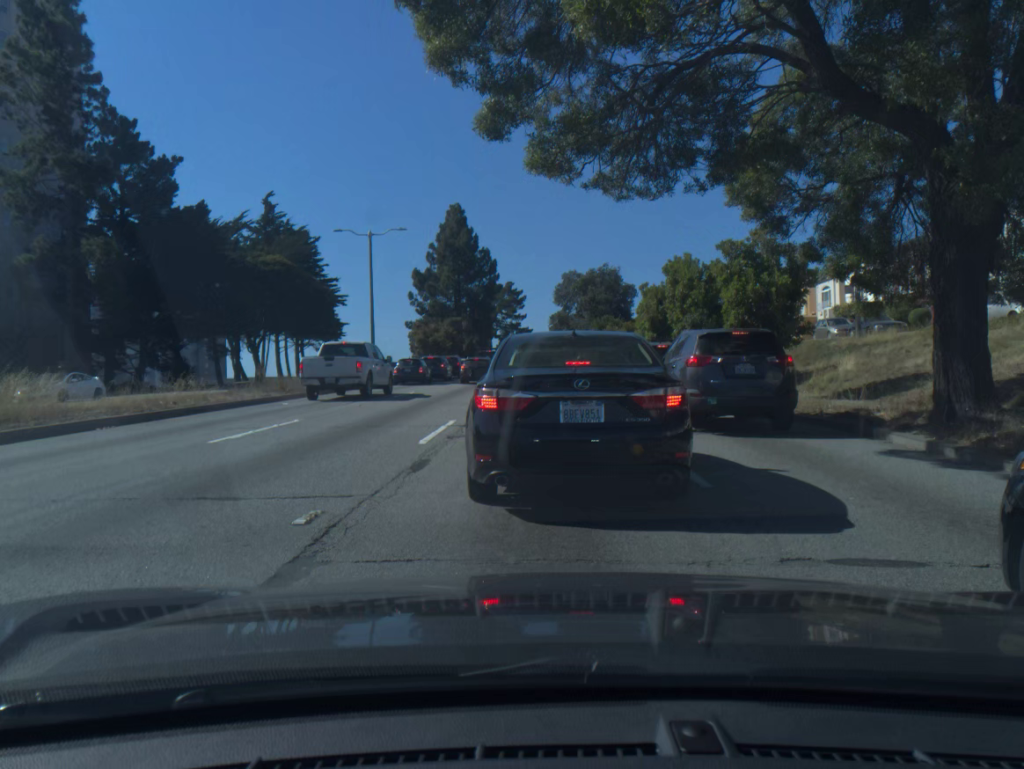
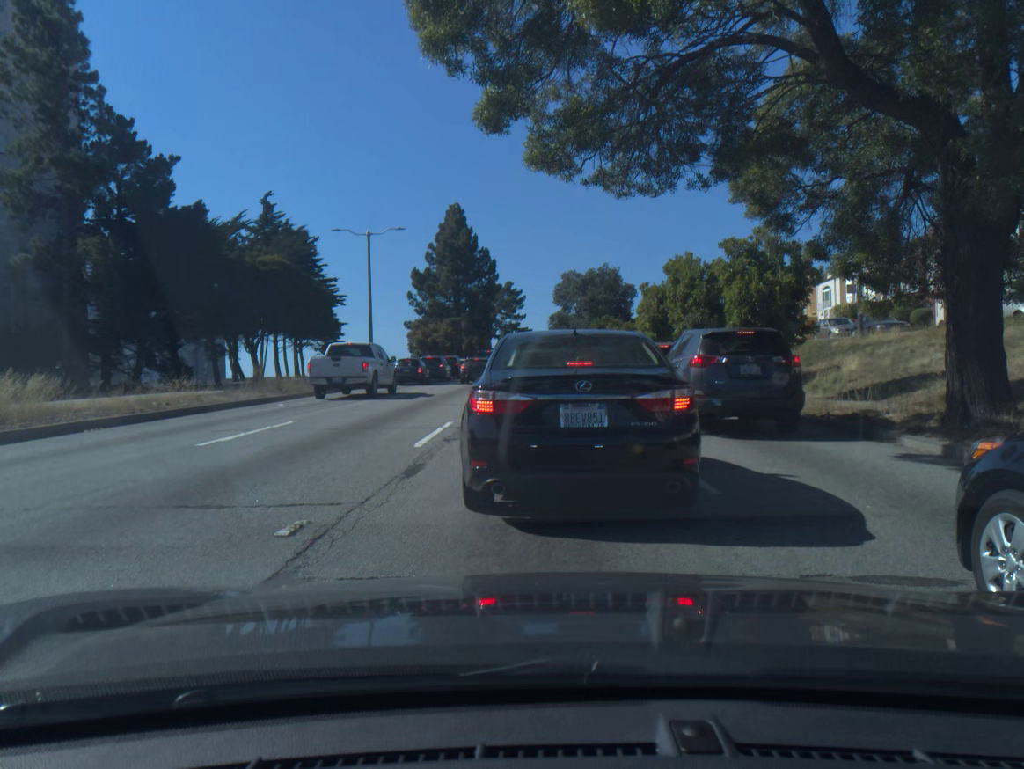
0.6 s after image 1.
(0.0, +0.4) m; 0°
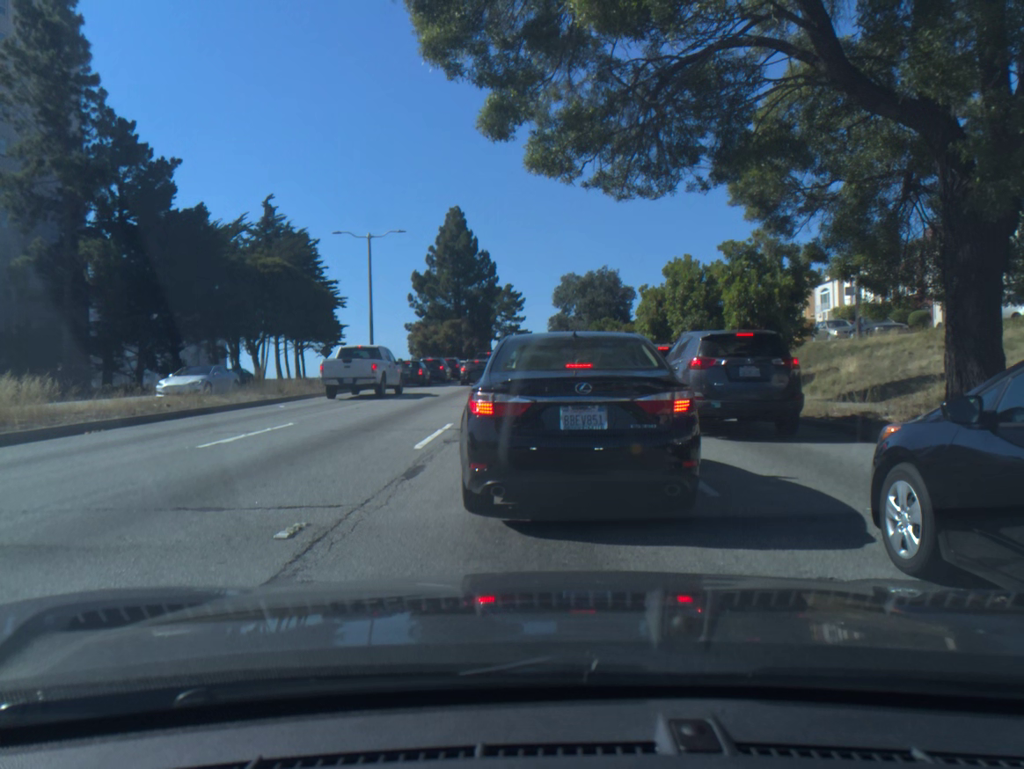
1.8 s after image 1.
(0.0, 0.0) m; 0°
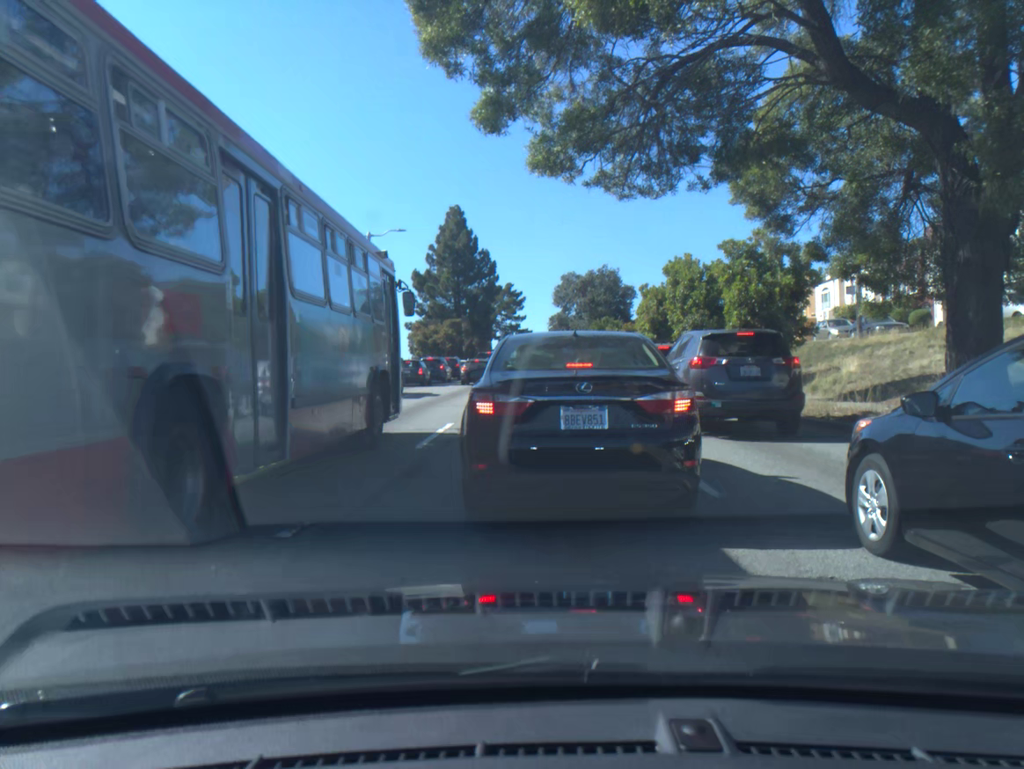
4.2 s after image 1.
(0.0, 0.0) m; 0°
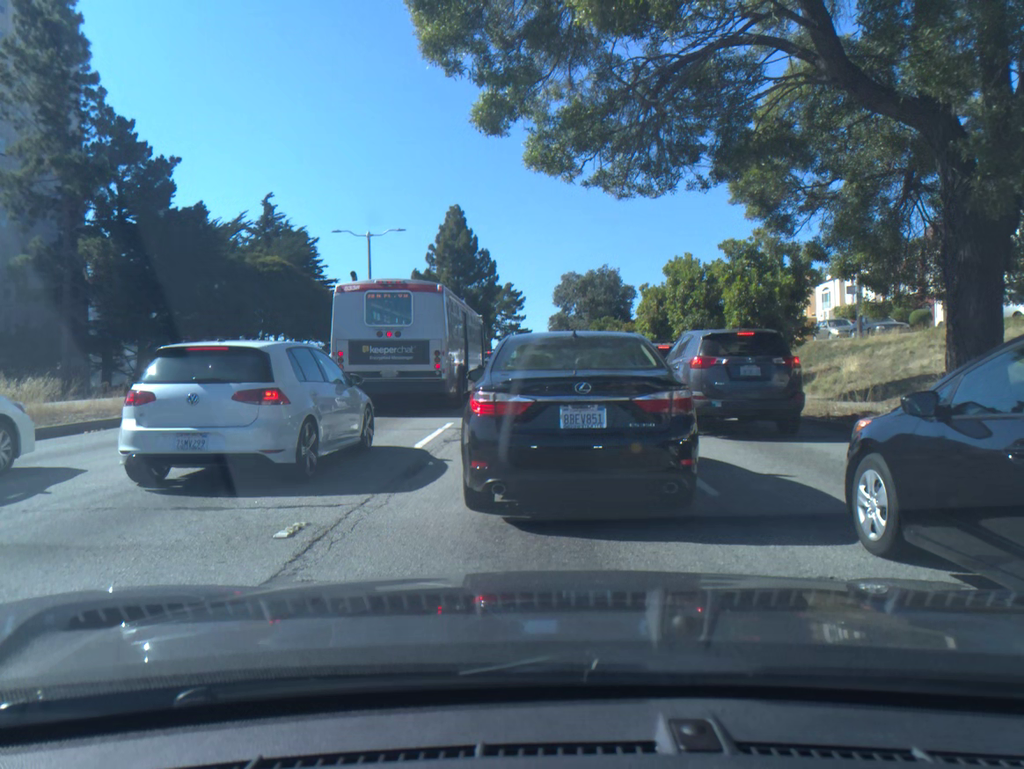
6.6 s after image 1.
(0.0, 0.0) m; 0°
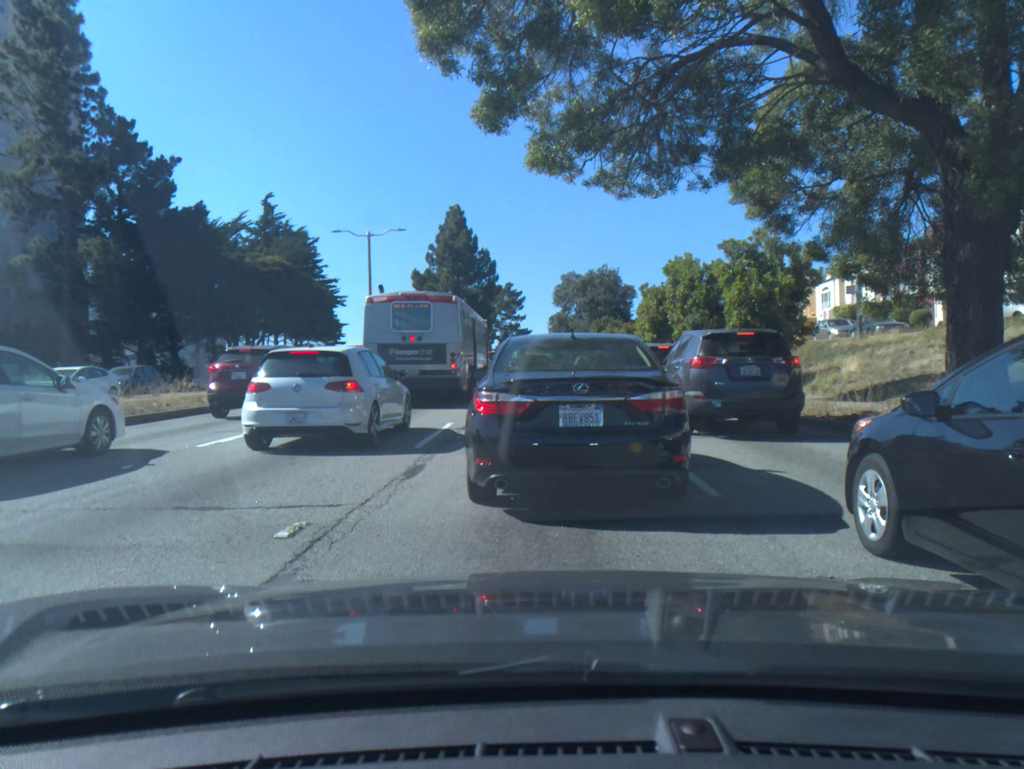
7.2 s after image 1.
(0.0, 0.0) m; 0°
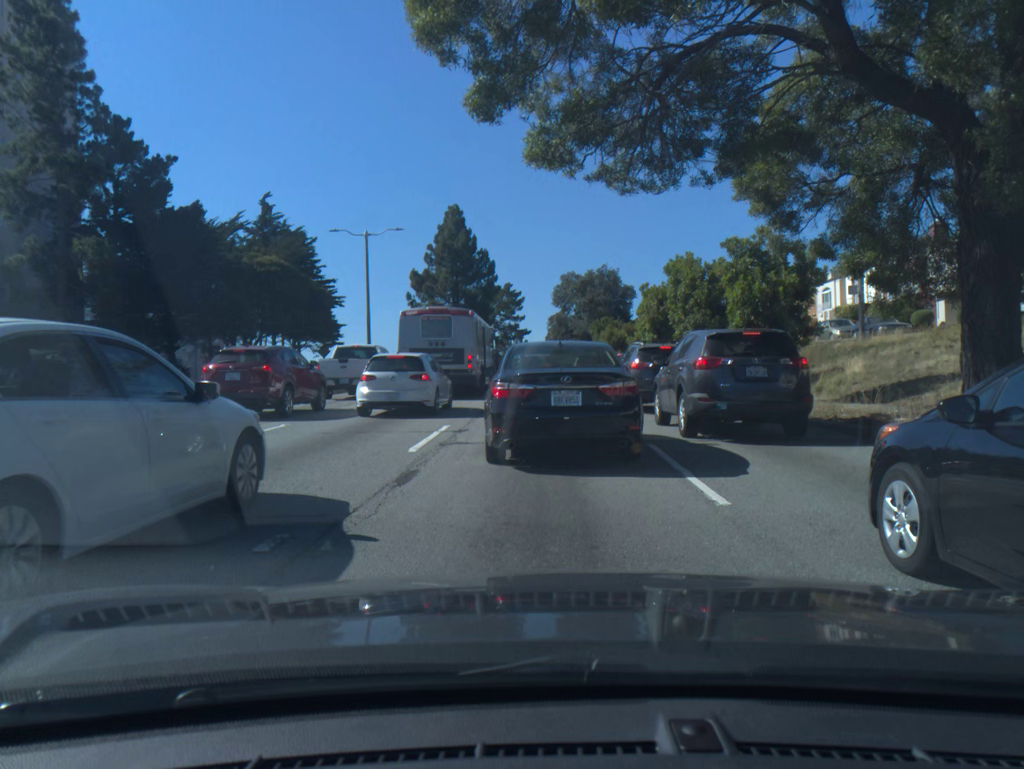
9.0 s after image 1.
(0.0, +0.3) m; 0°
